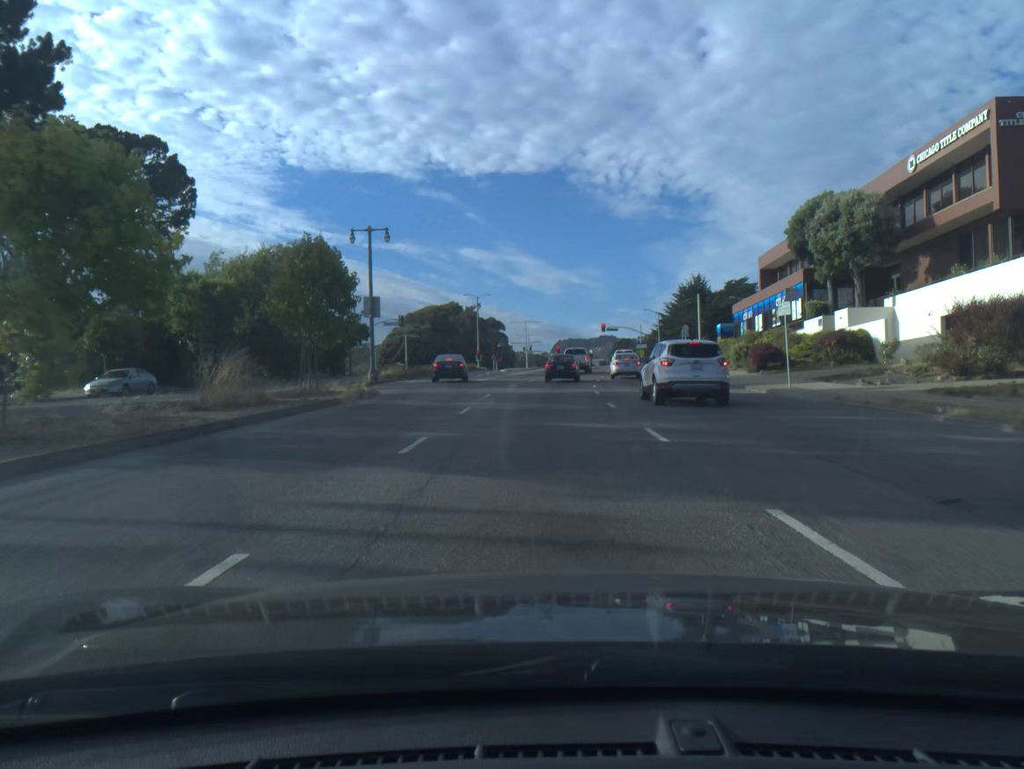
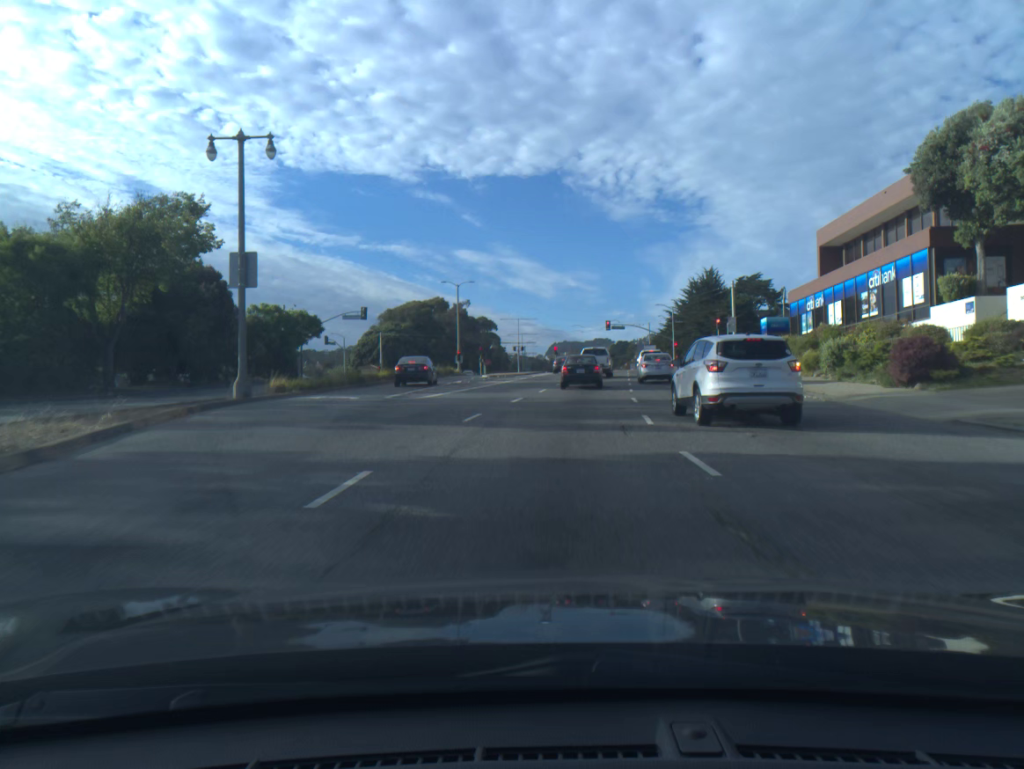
(0.0, +18.3) m; 0°
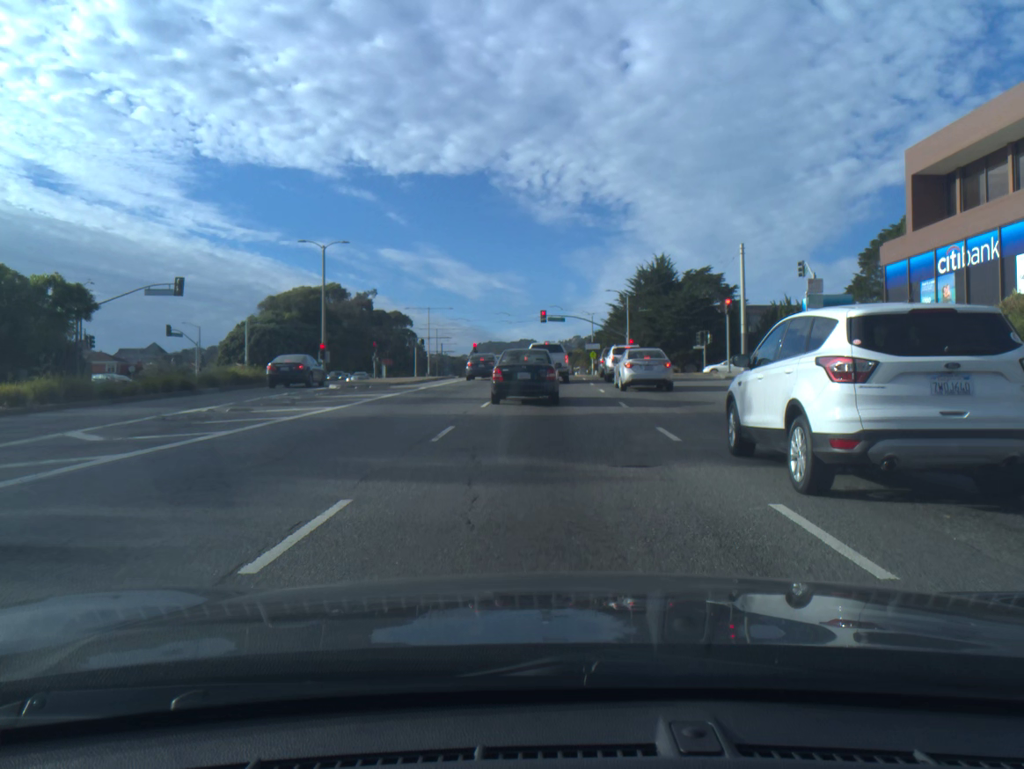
(+1.1, +25.9) m; +6°
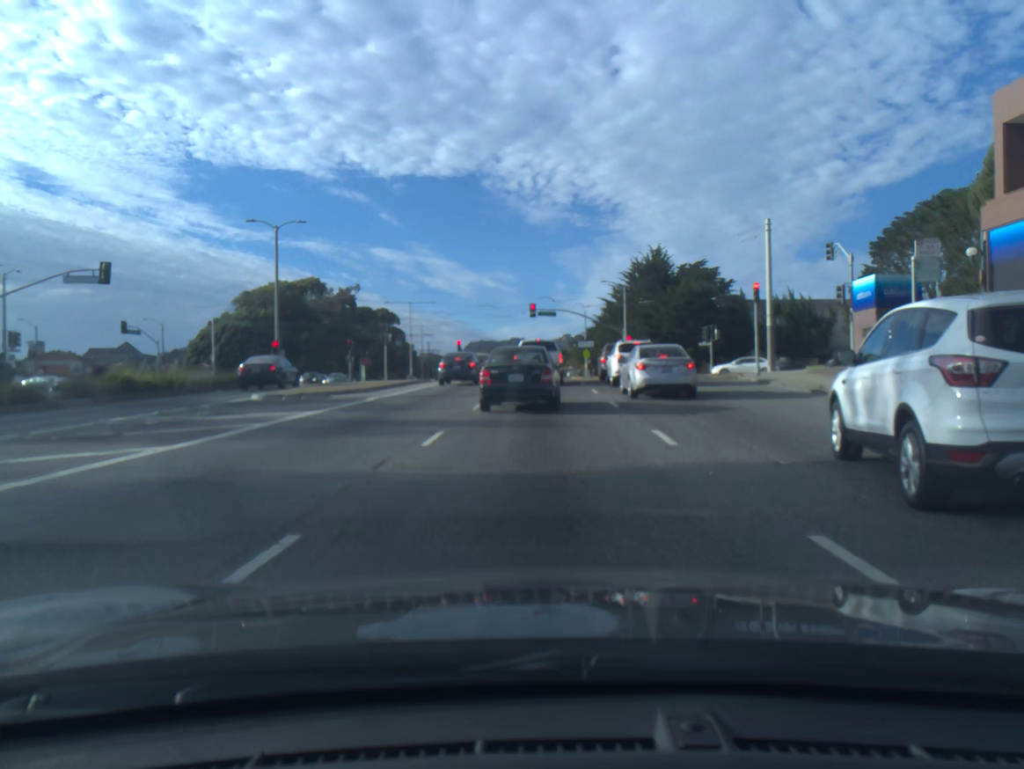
(0.0, +8.1) m; +1°
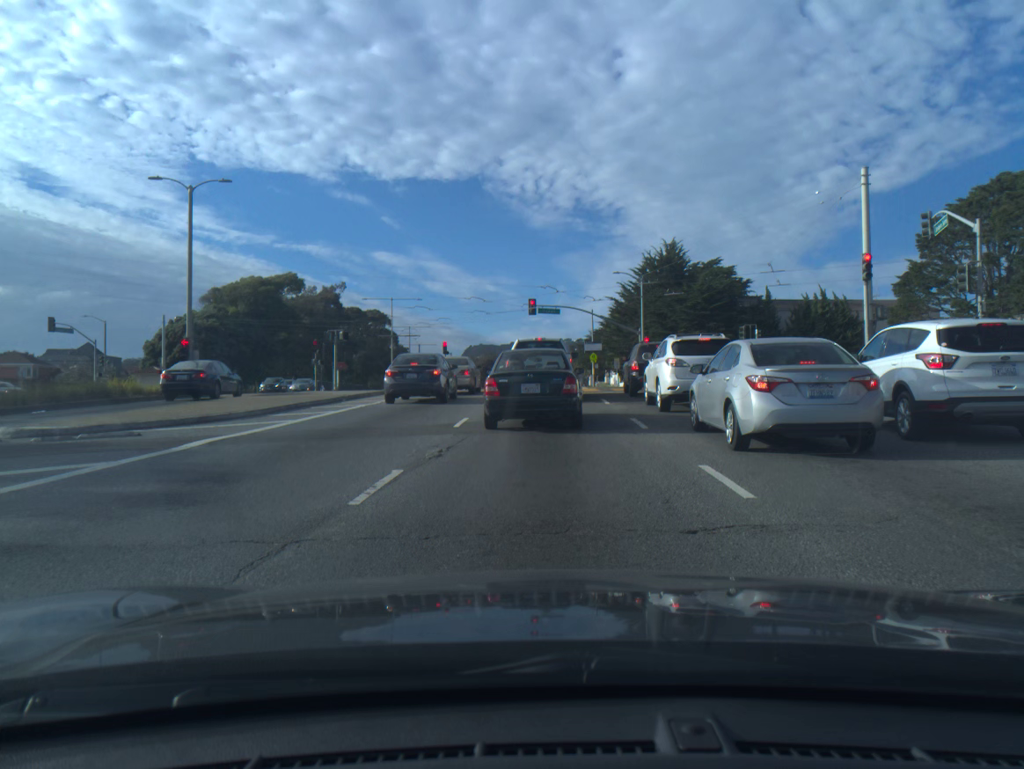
(-0.1, +11.4) m; 0°
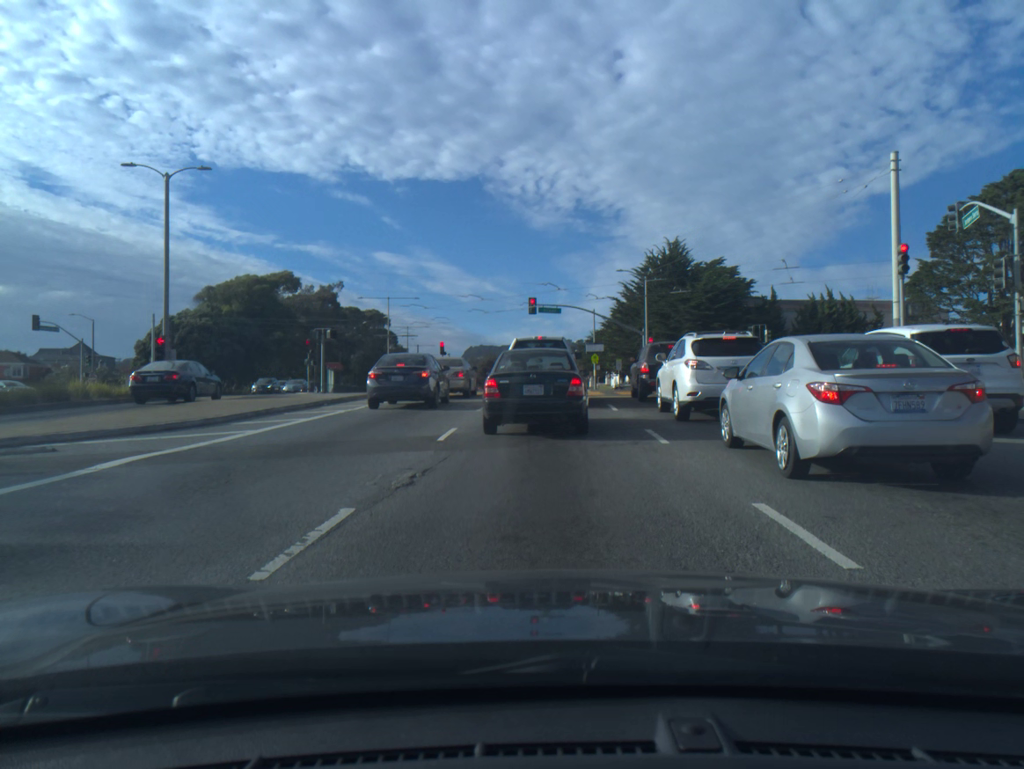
(0.0, +2.2) m; 0°
